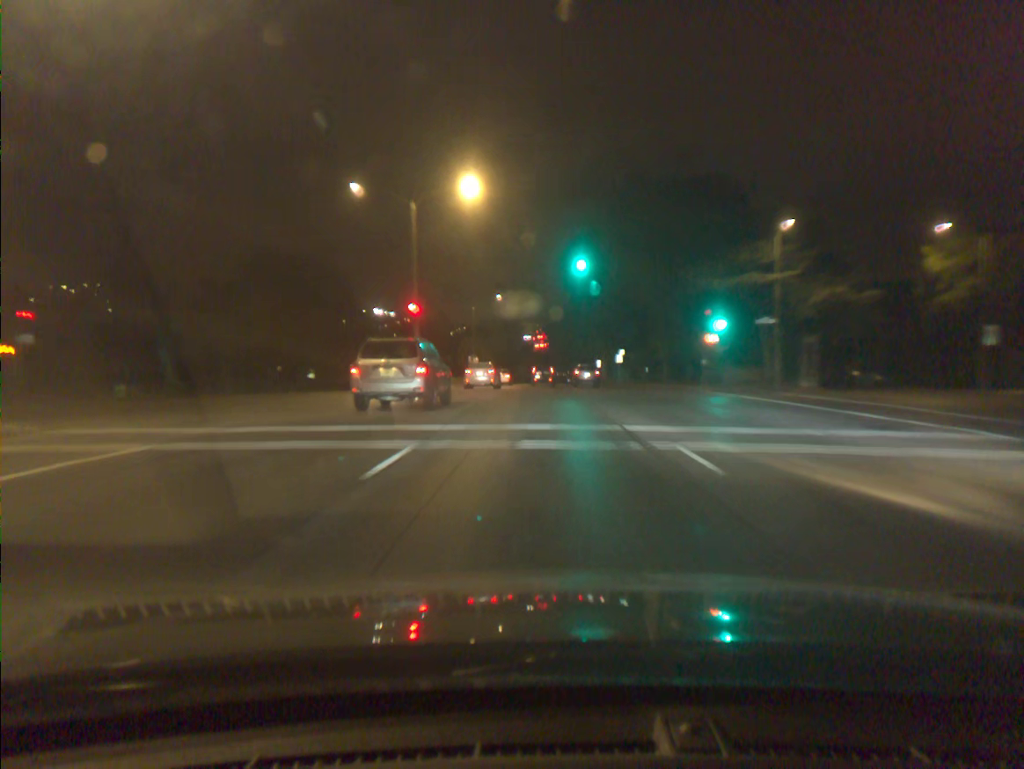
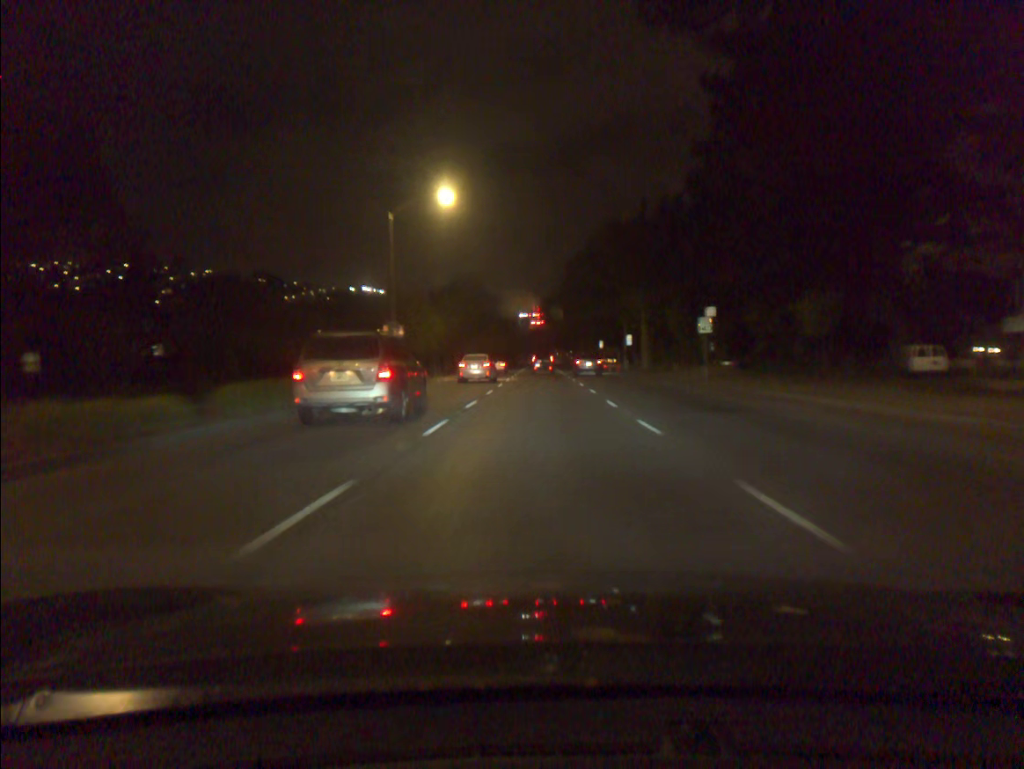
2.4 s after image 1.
(+0.1, +44.0) m; 0°
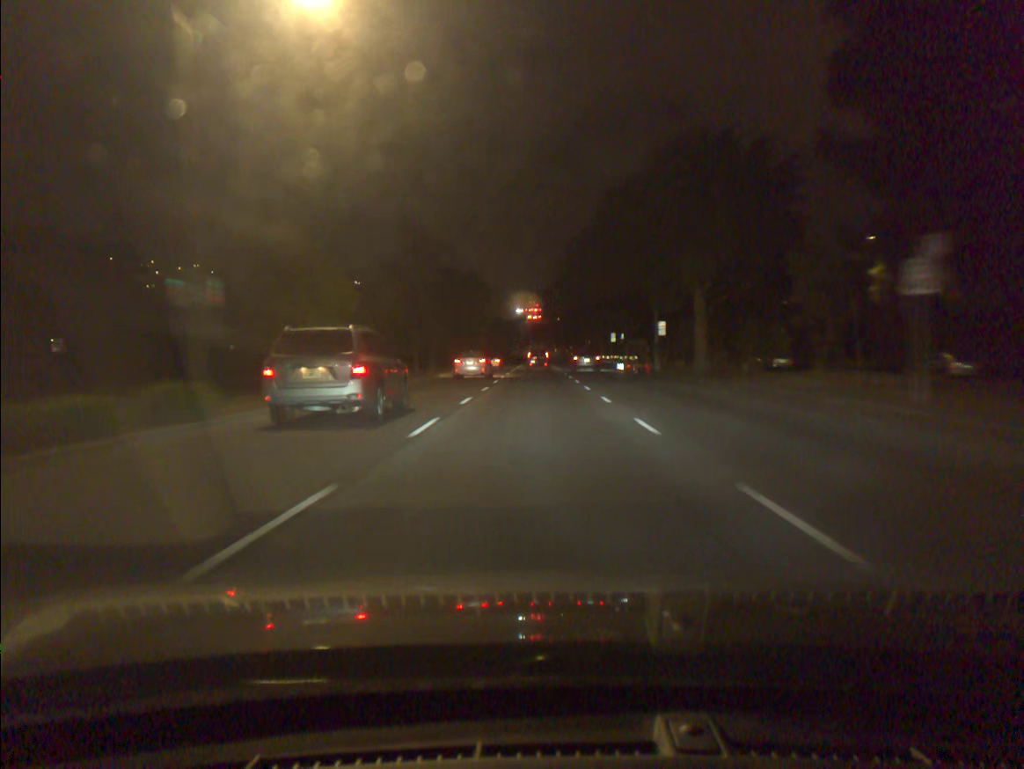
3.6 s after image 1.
(0.0, +22.2) m; 0°
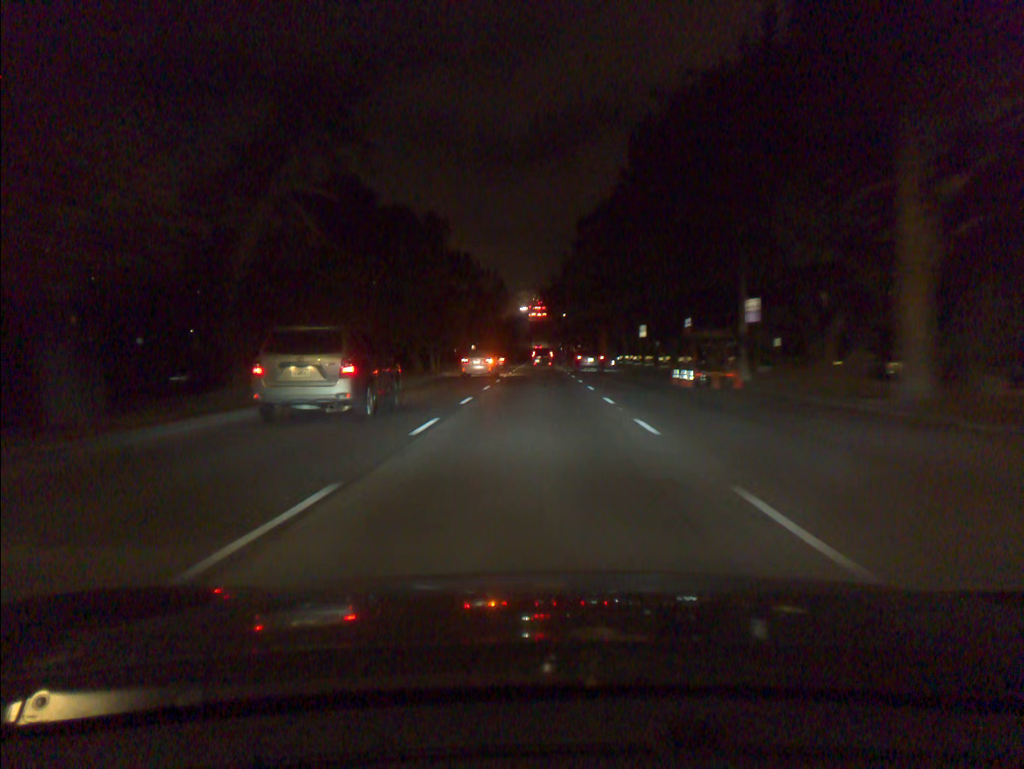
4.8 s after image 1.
(0.0, +22.2) m; 0°
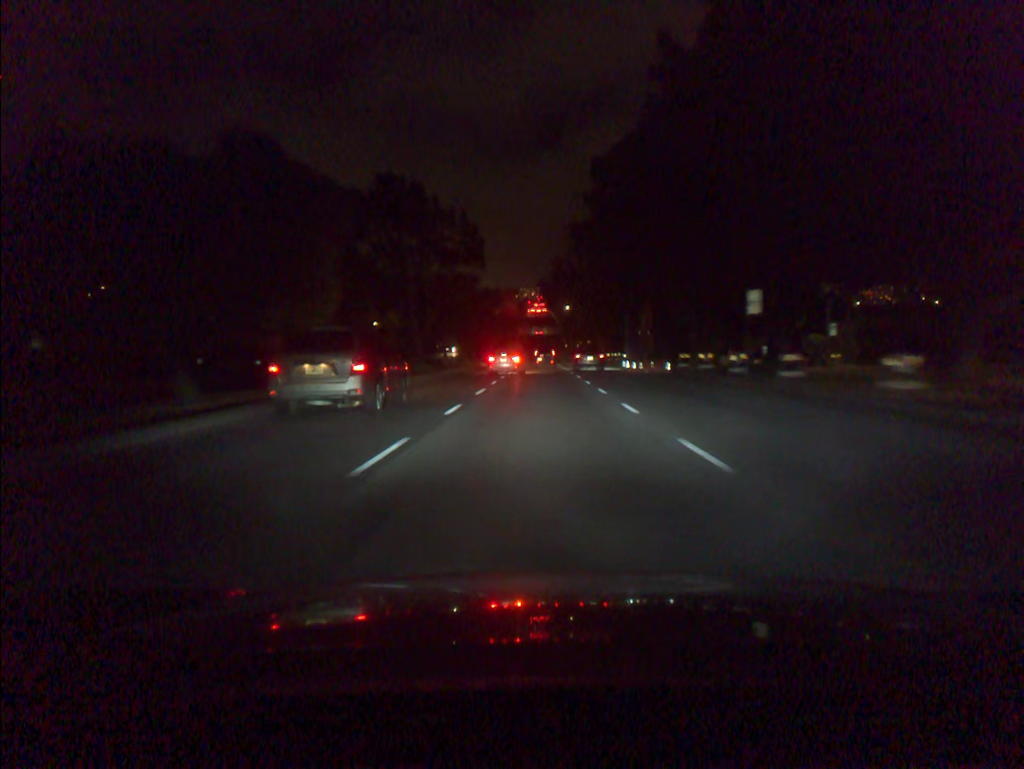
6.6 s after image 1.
(-0.1, +33.2) m; 0°
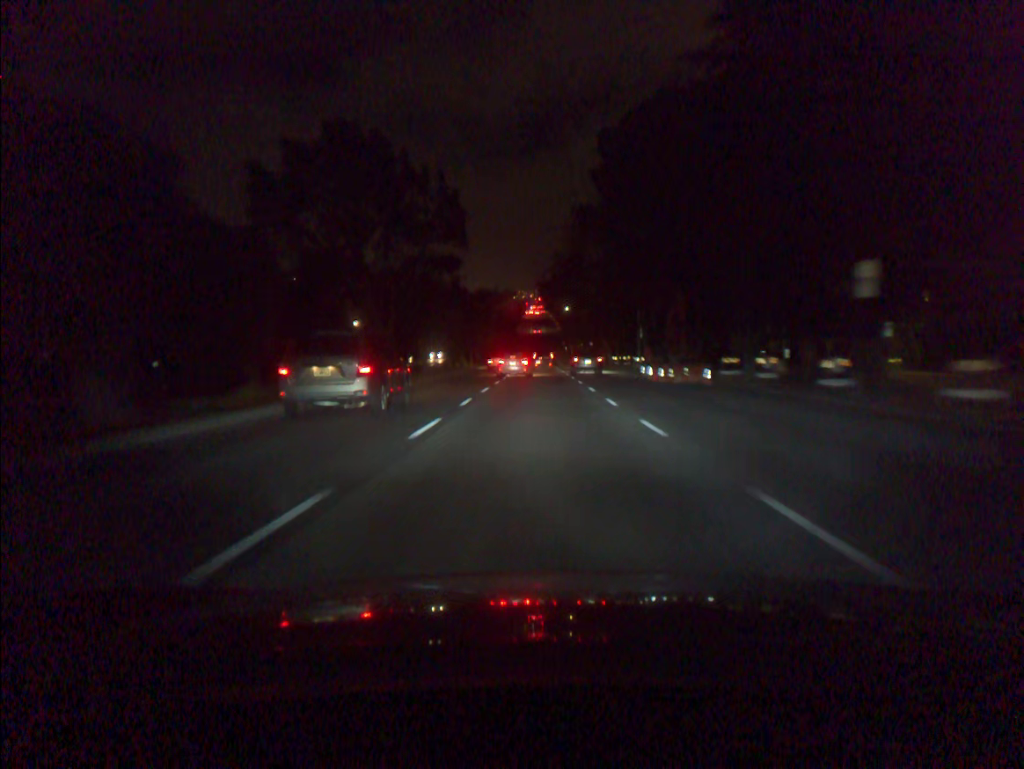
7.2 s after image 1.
(0.0, +11.0) m; 0°
